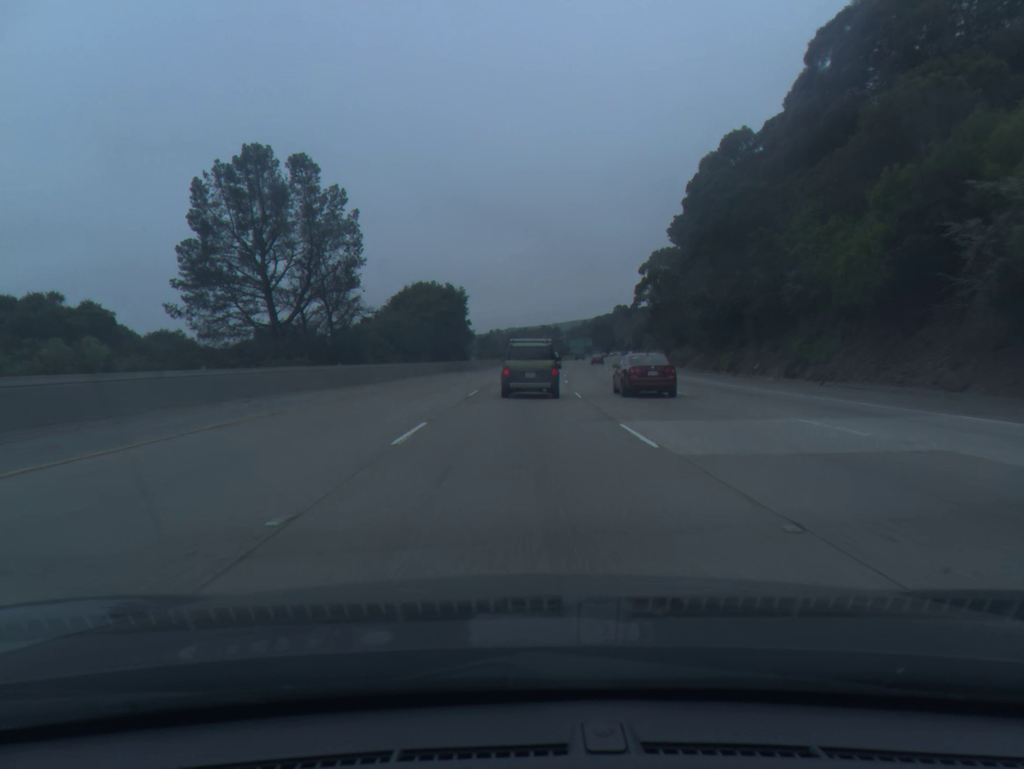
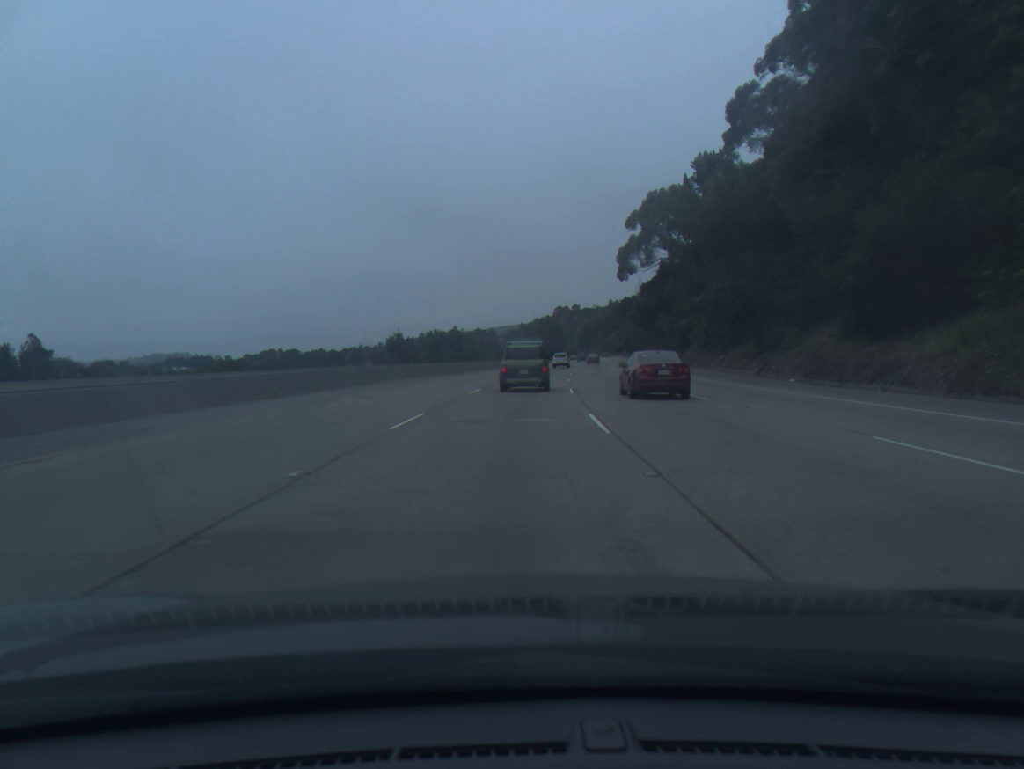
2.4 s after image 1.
(+3.0, +70.6) m; +5°
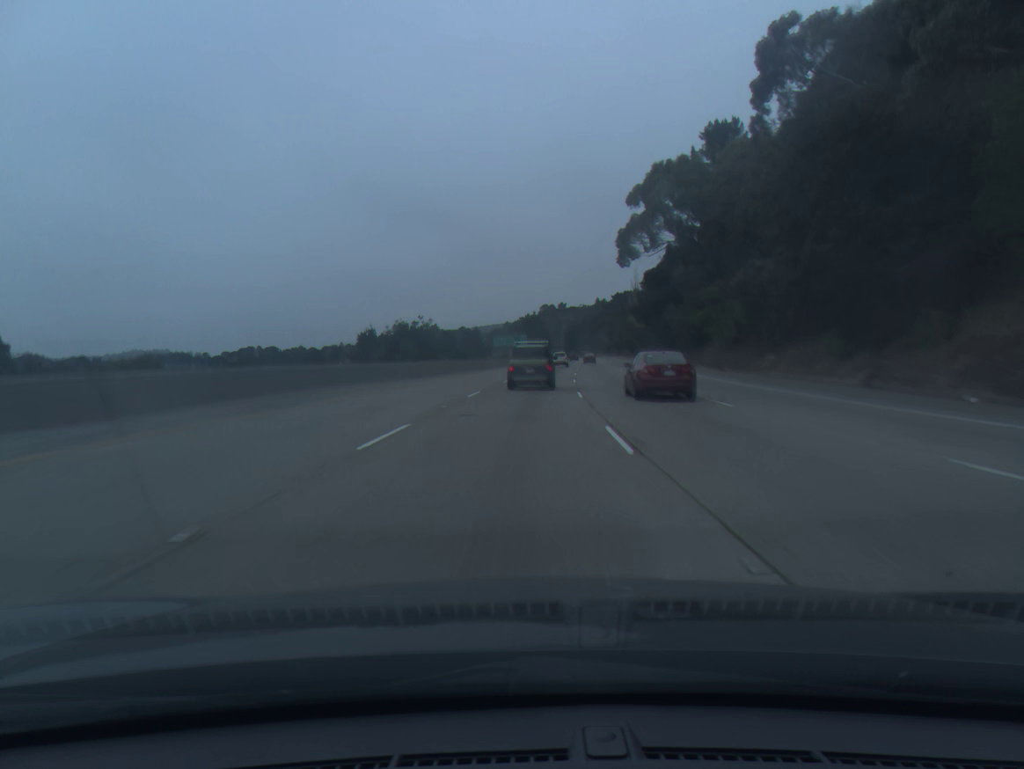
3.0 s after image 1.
(+0.2, +17.2) m; +1°
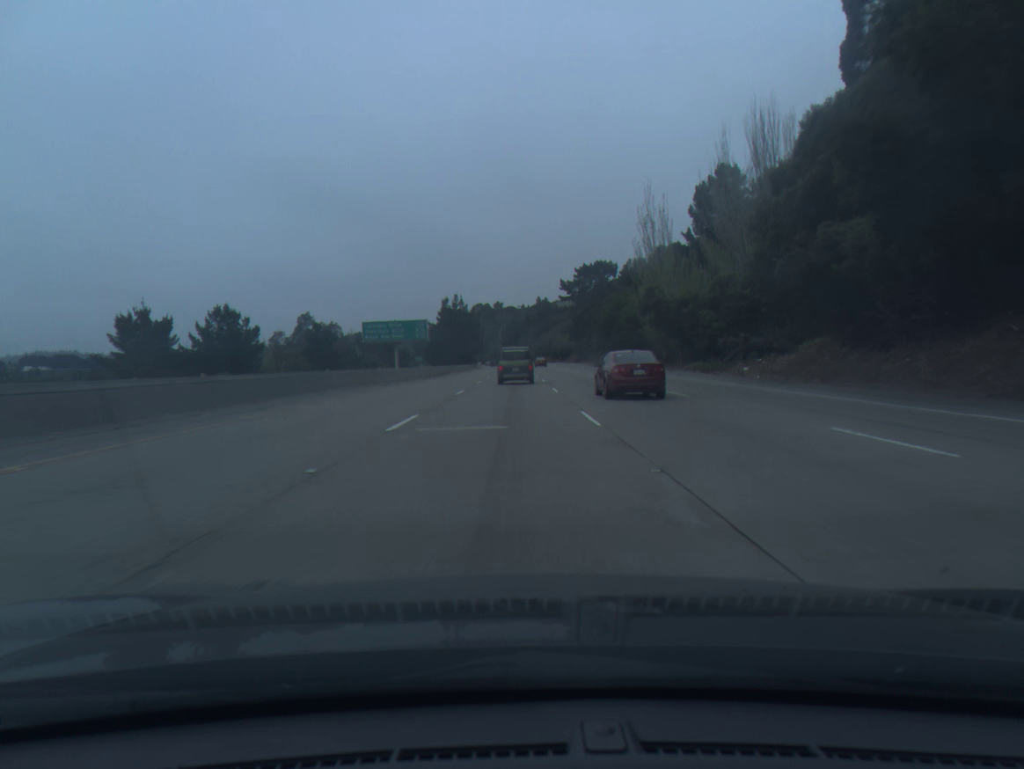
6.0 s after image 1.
(+4.6, +84.4) m; +5°
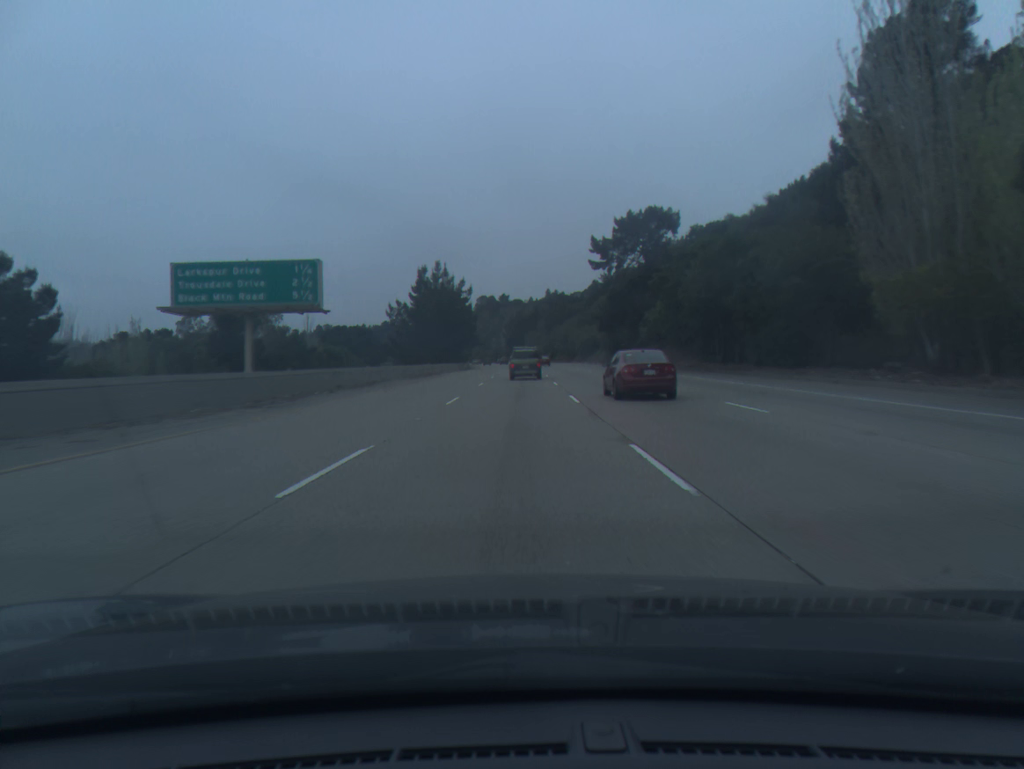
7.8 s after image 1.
(-0.3, +50.5) m; 0°
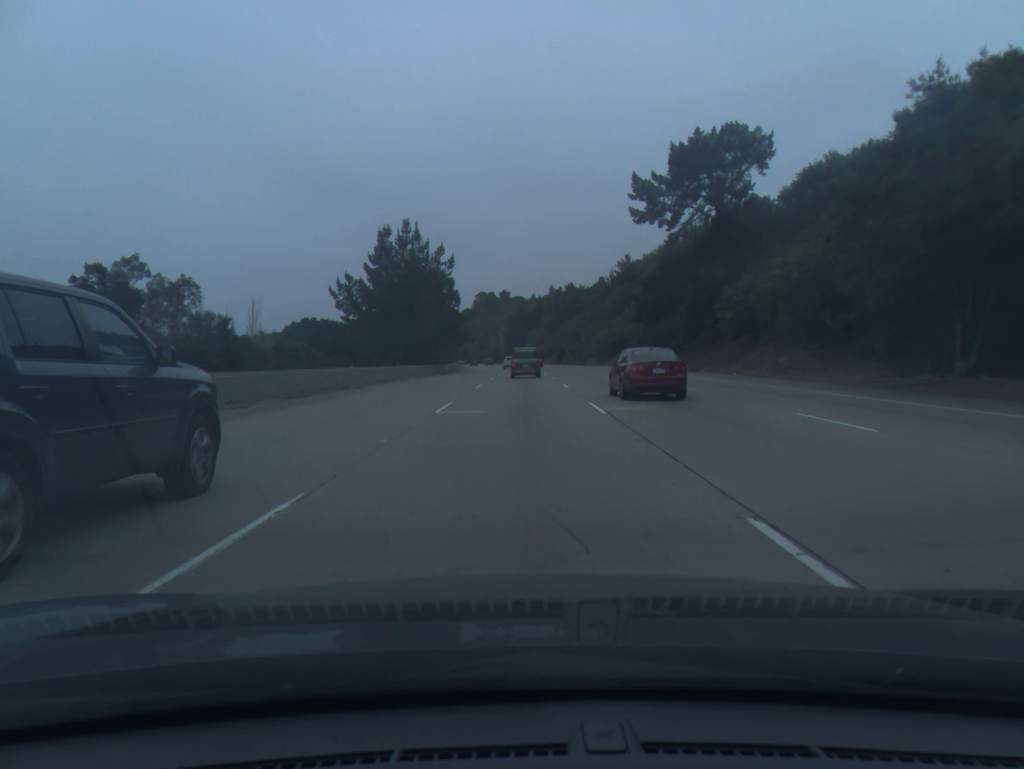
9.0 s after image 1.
(0.0, +34.0) m; 0°
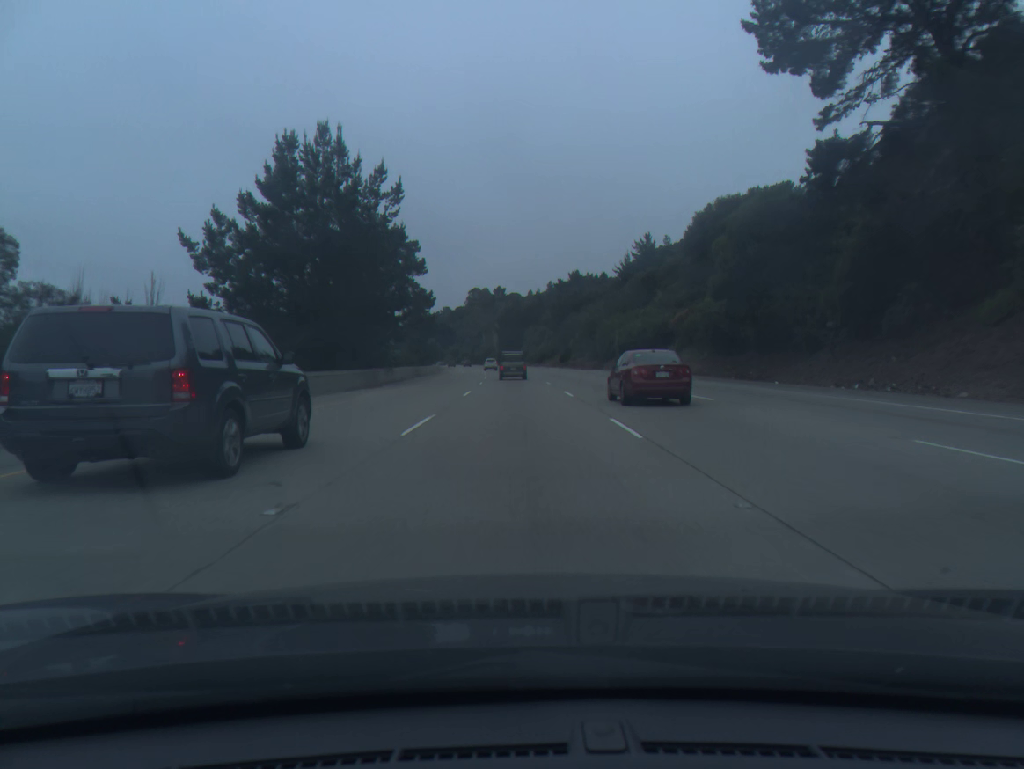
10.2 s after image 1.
(+0.1, +34.3) m; 0°
